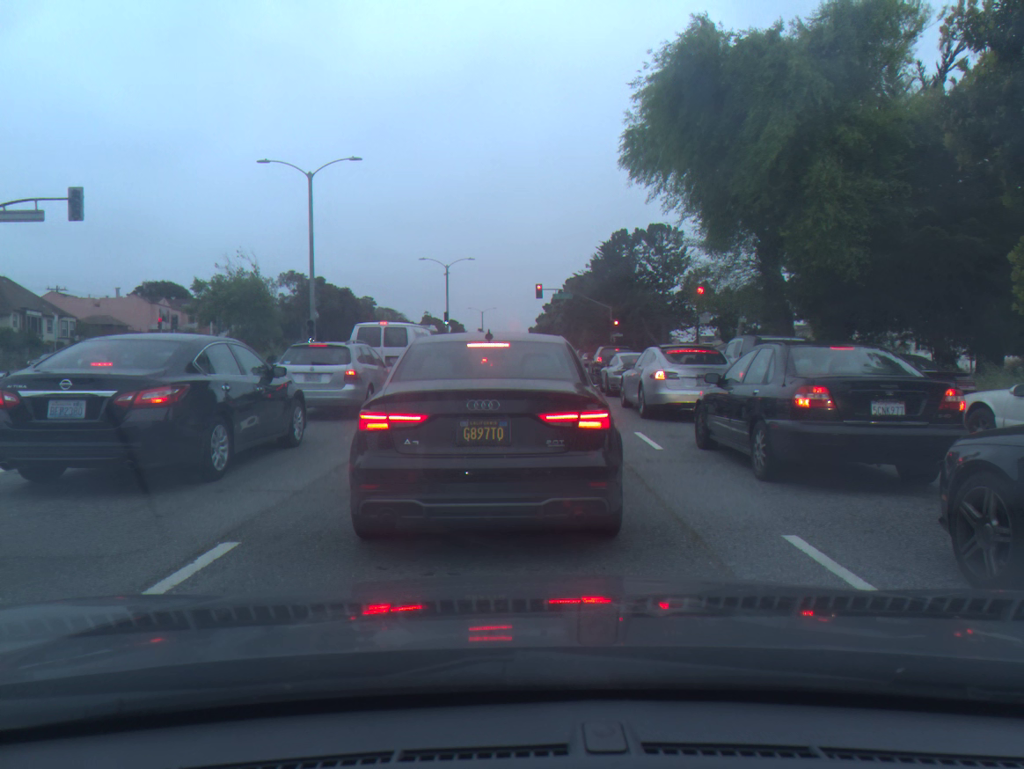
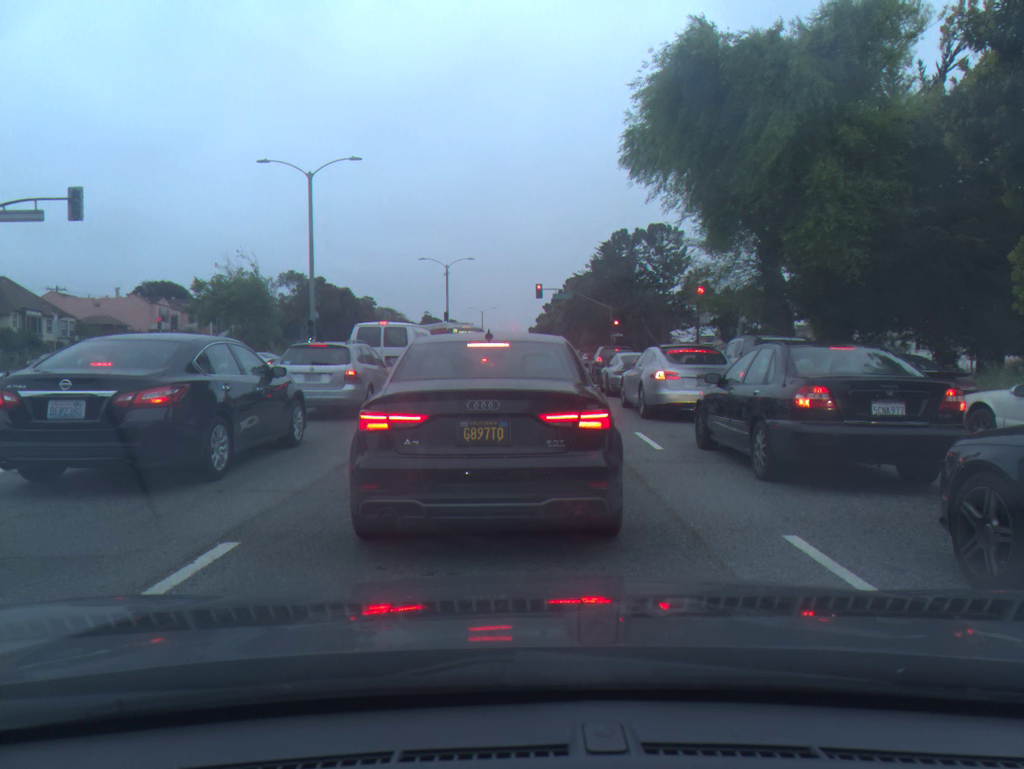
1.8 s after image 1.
(0.0, 0.0) m; 0°
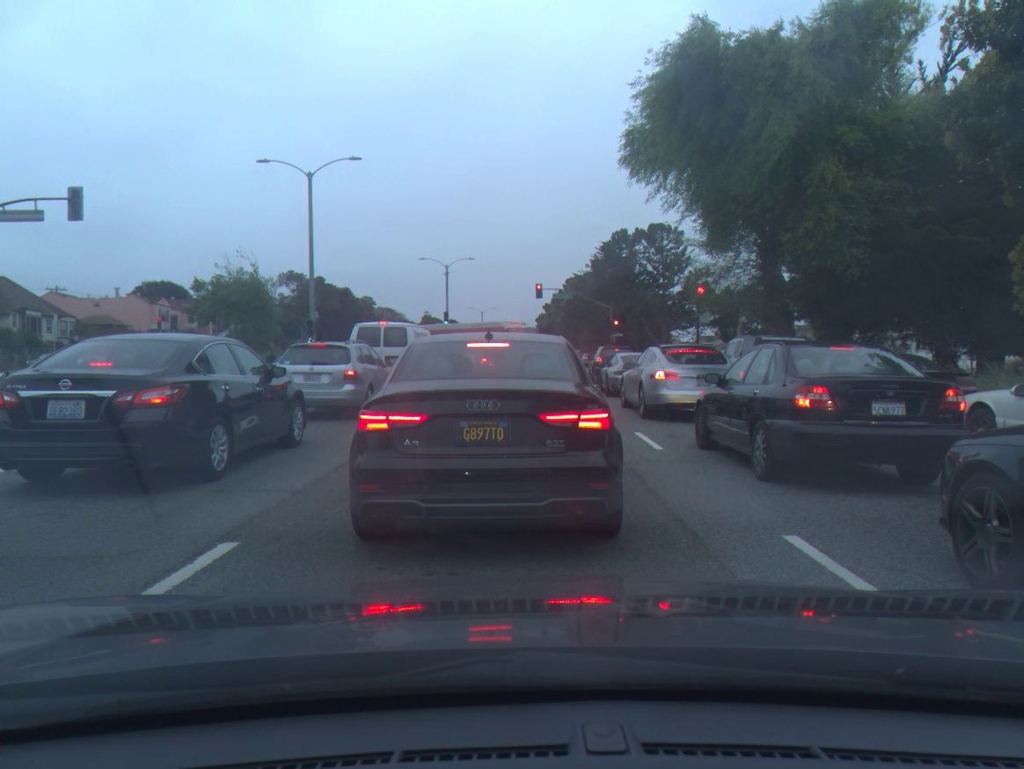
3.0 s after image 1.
(0.0, 0.0) m; 0°
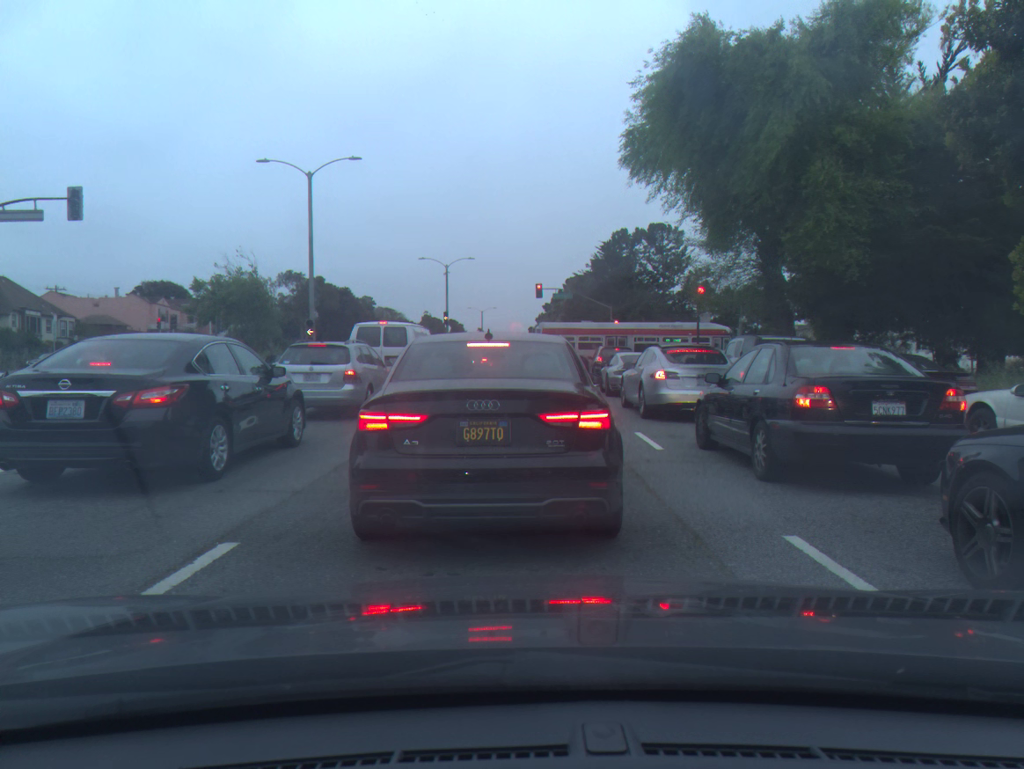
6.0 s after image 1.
(0.0, 0.0) m; -1°
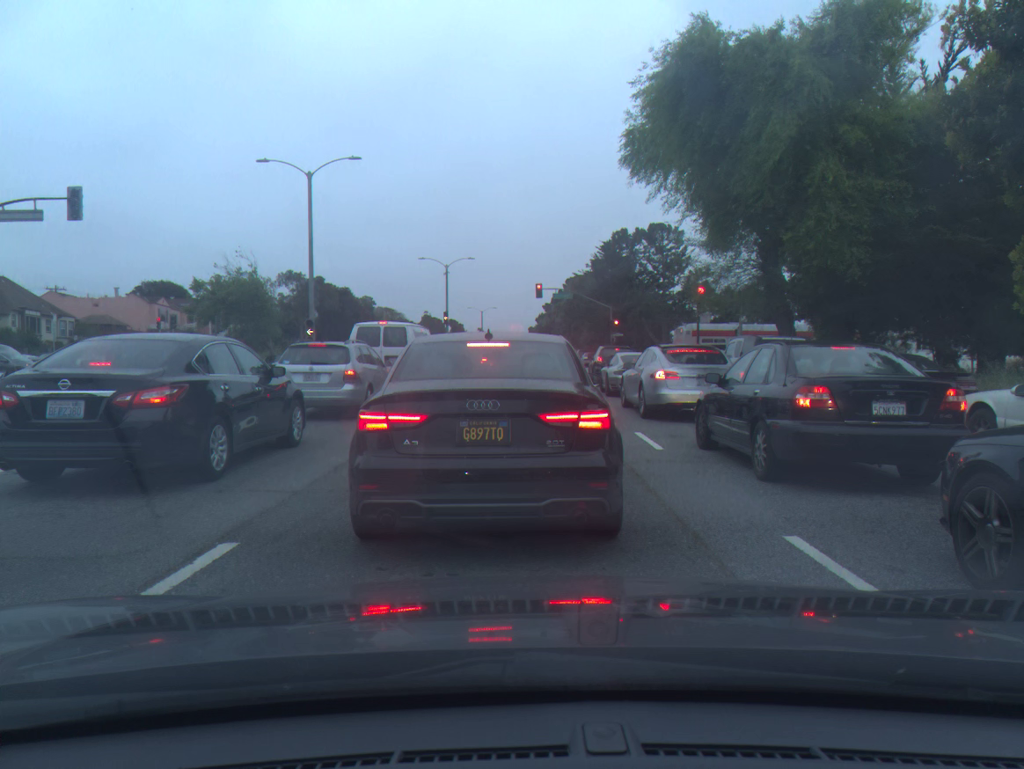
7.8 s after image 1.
(0.0, 0.0) m; 0°
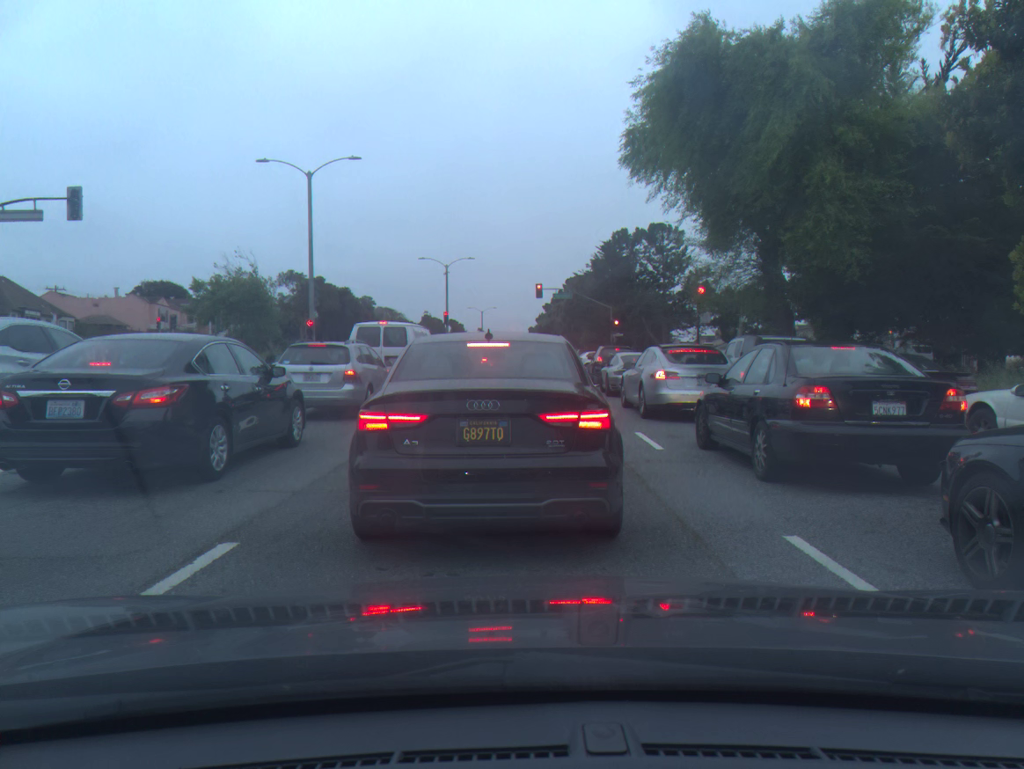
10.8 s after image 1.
(0.0, 0.0) m; +1°
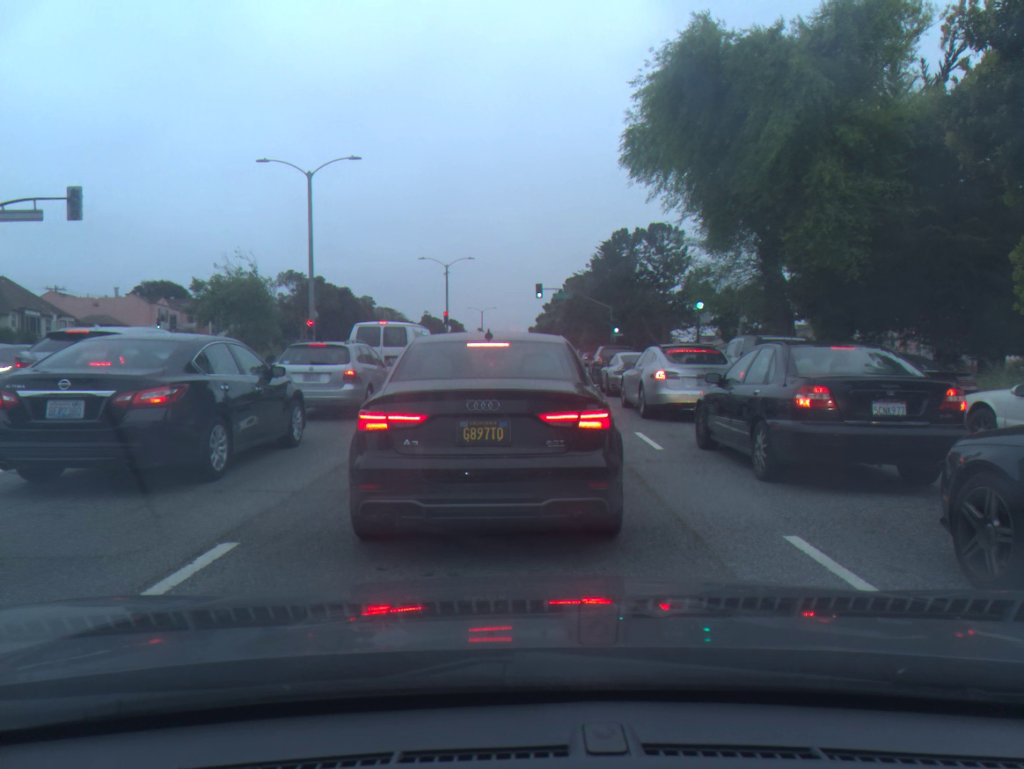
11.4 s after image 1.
(0.0, 0.0) m; 0°
